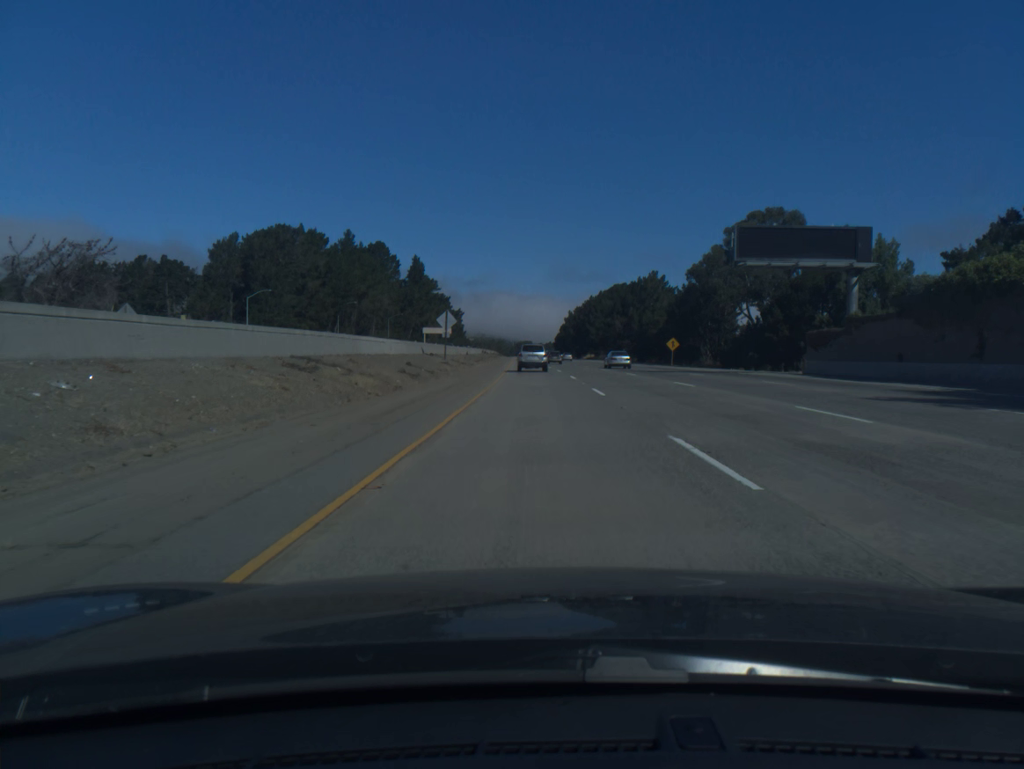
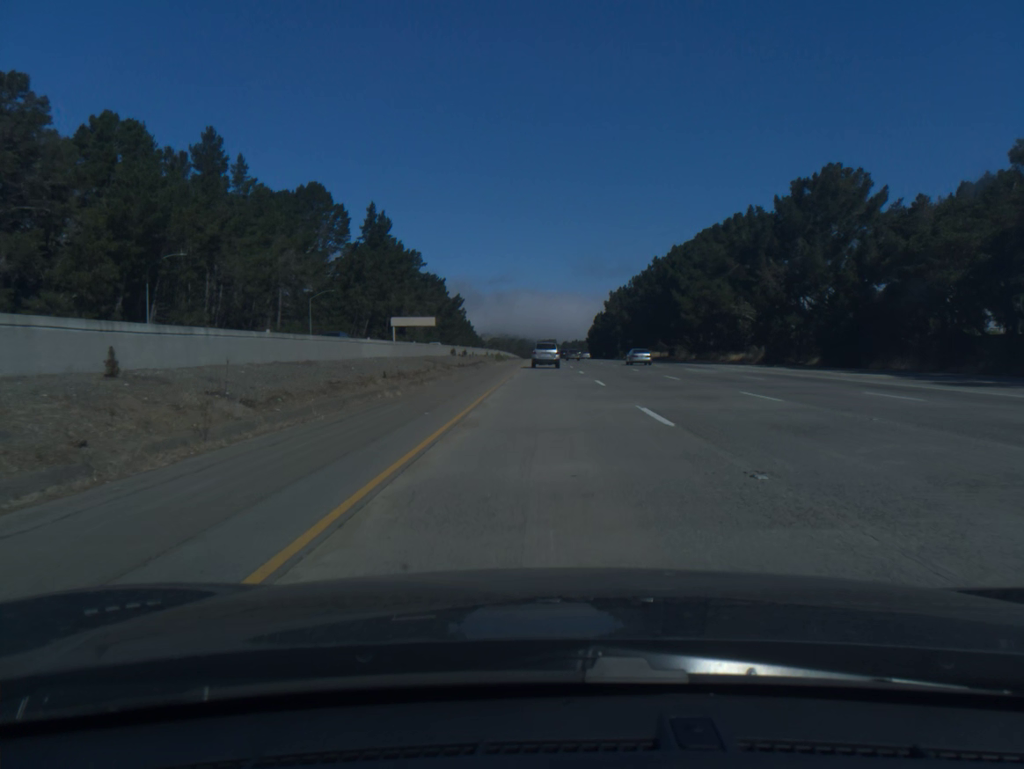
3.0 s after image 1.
(-2.2, +96.7) m; -2°
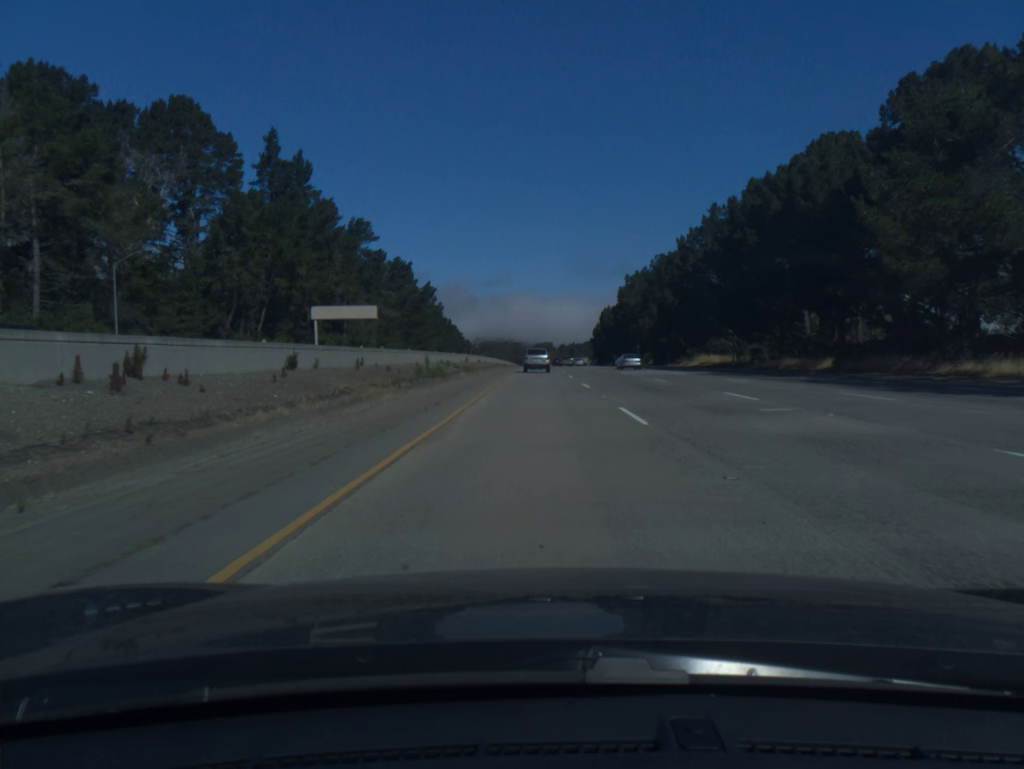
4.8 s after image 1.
(+0.3, +57.4) m; 0°
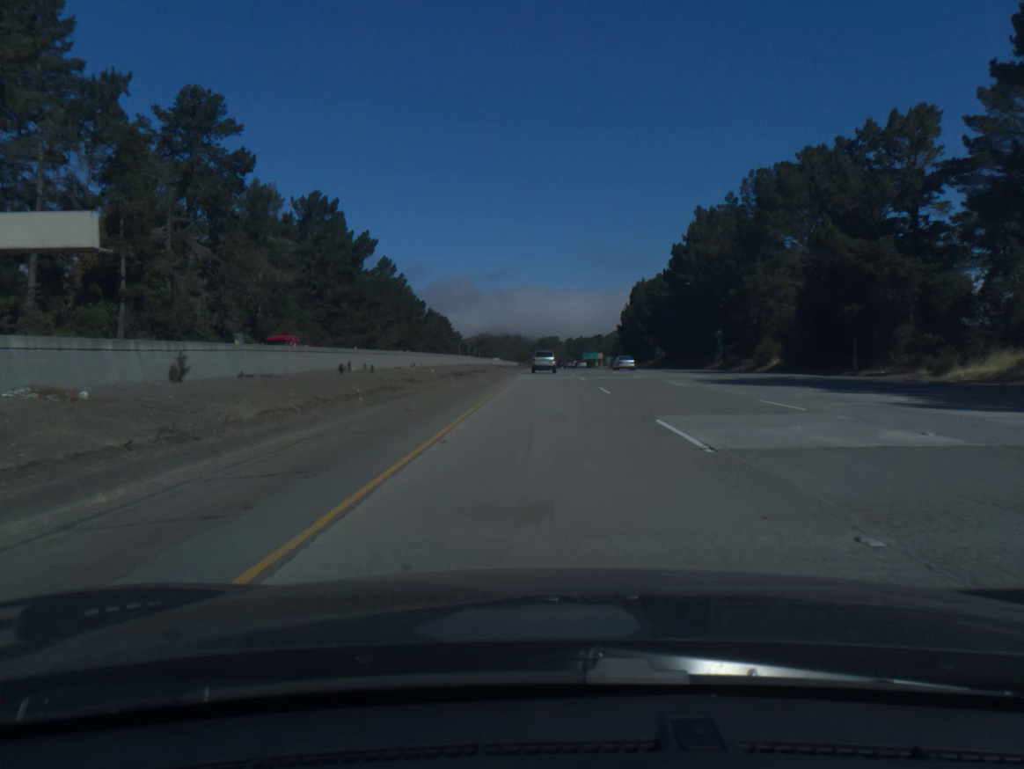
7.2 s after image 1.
(-0.5, +76.3) m; 0°
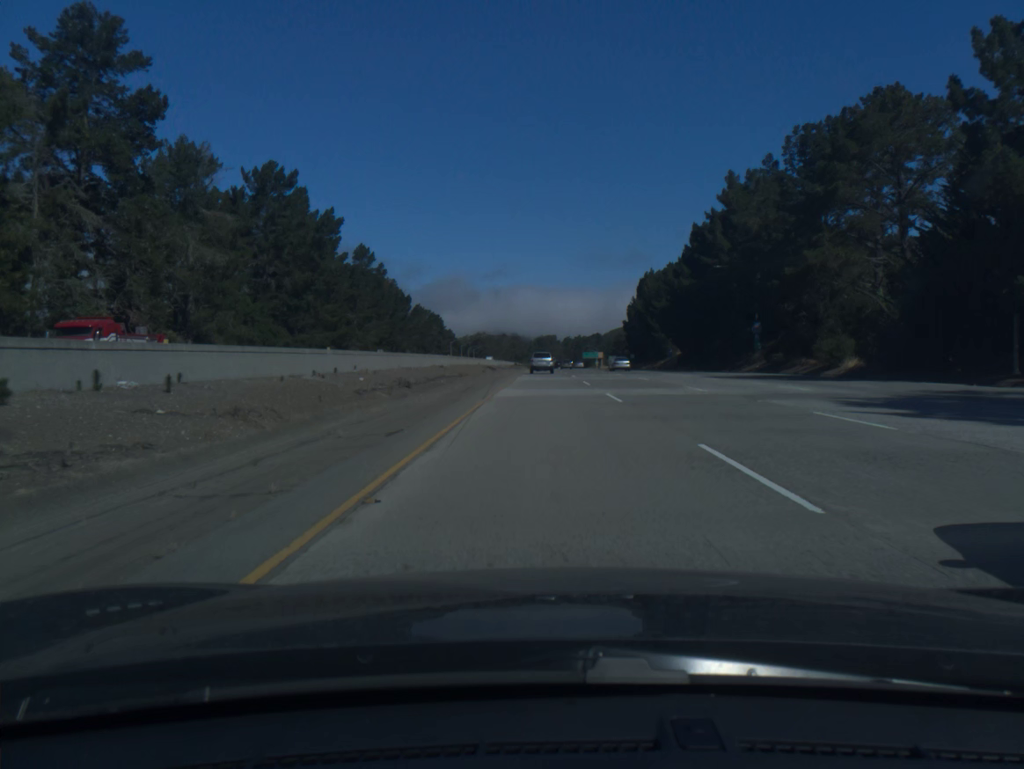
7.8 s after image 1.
(0.0, +19.1) m; 0°
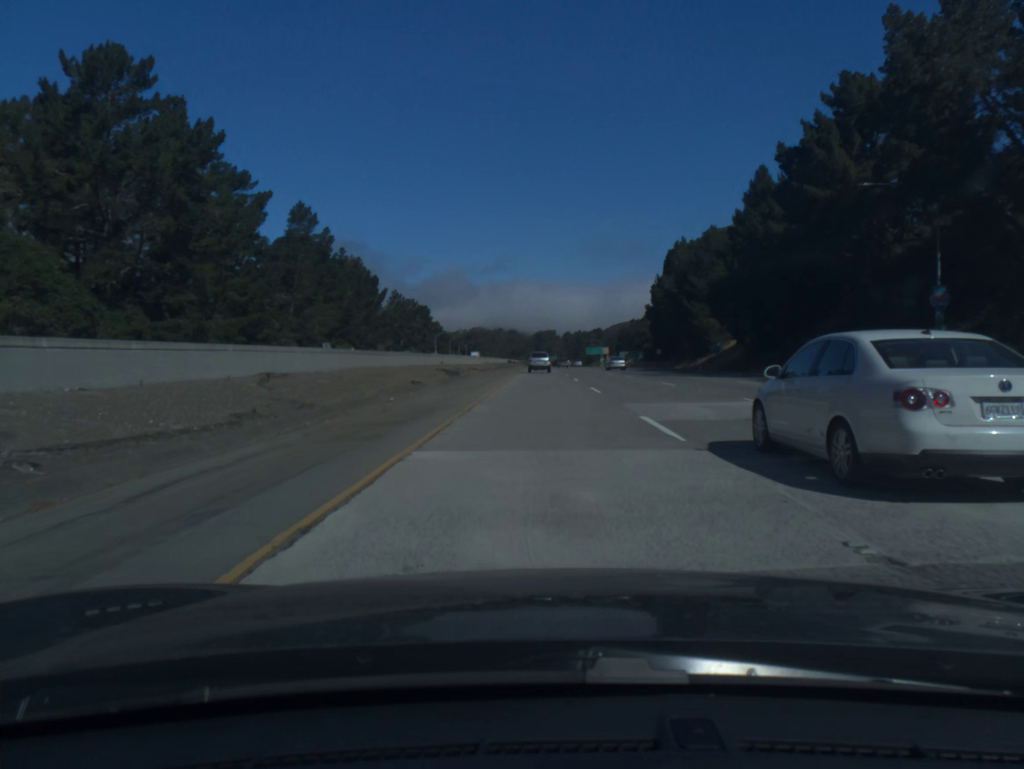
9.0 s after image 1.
(+0.1, +38.5) m; 0°
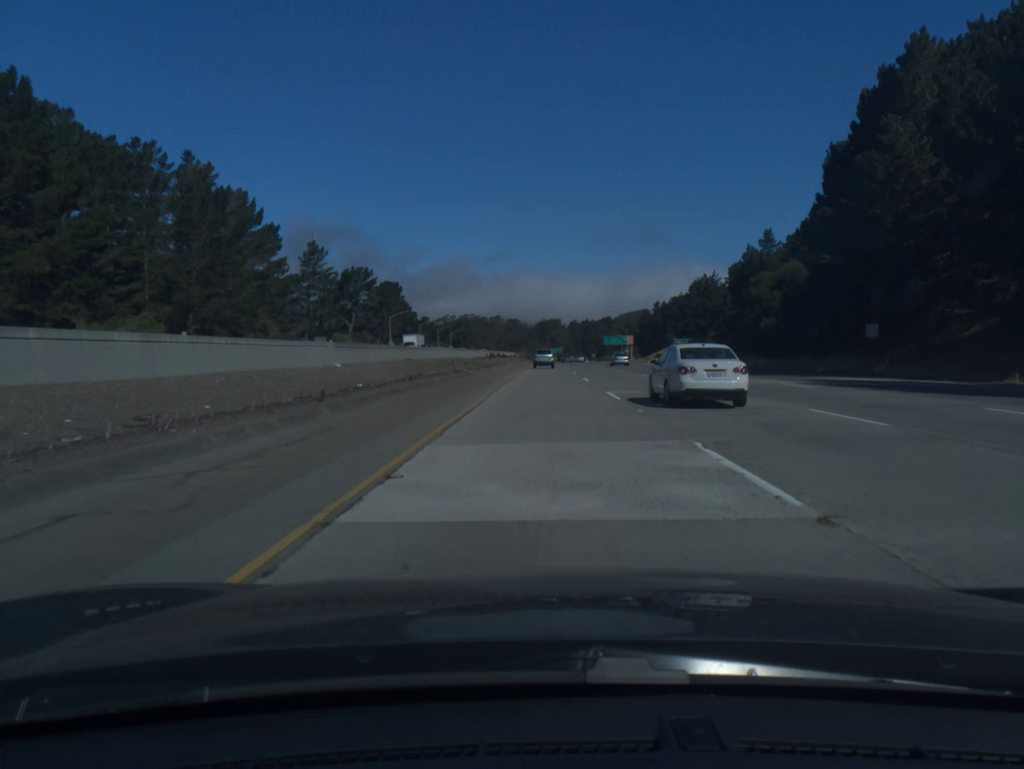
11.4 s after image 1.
(-0.3, +78.3) m; 0°
